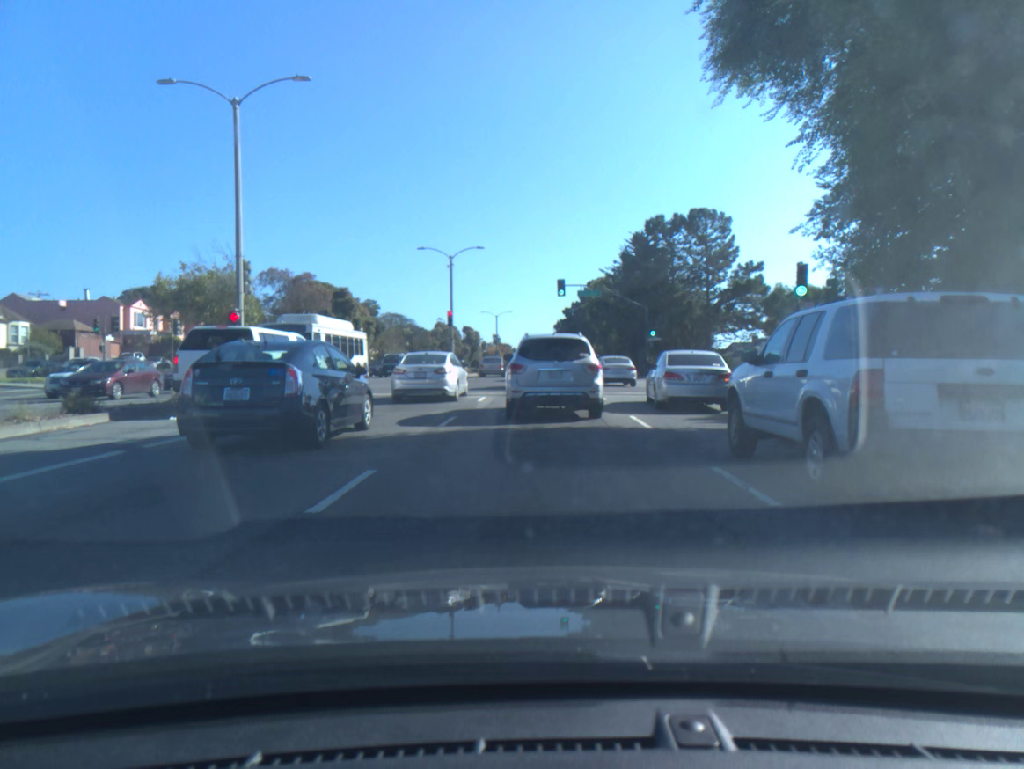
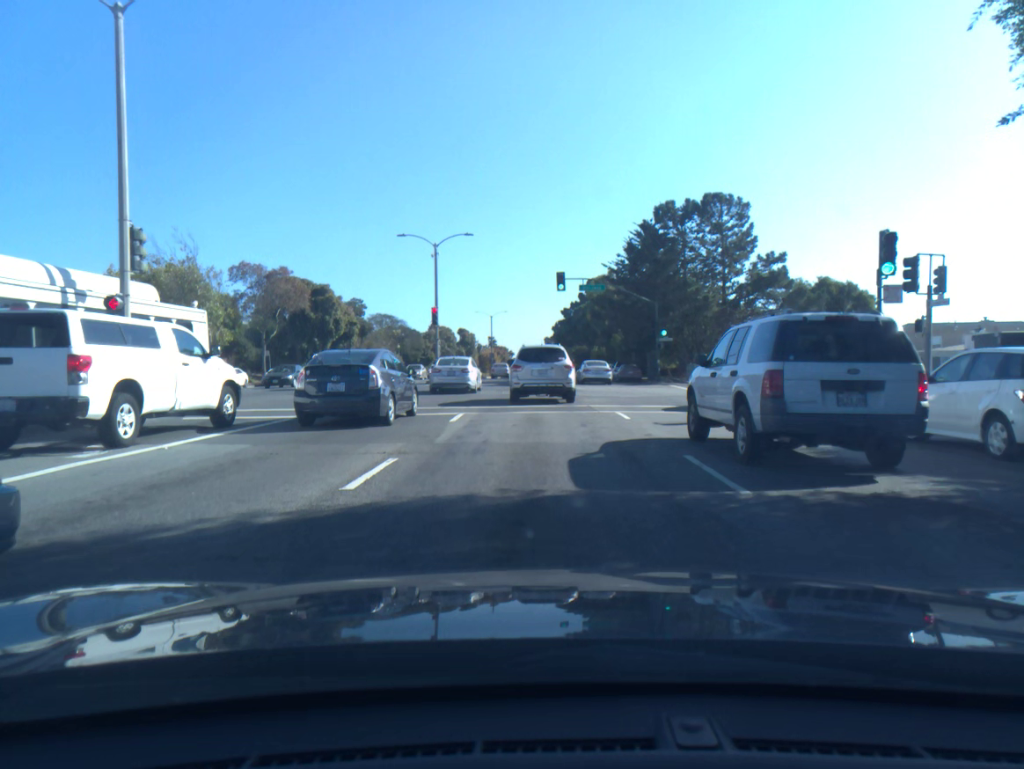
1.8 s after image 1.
(0.0, +6.4) m; 0°
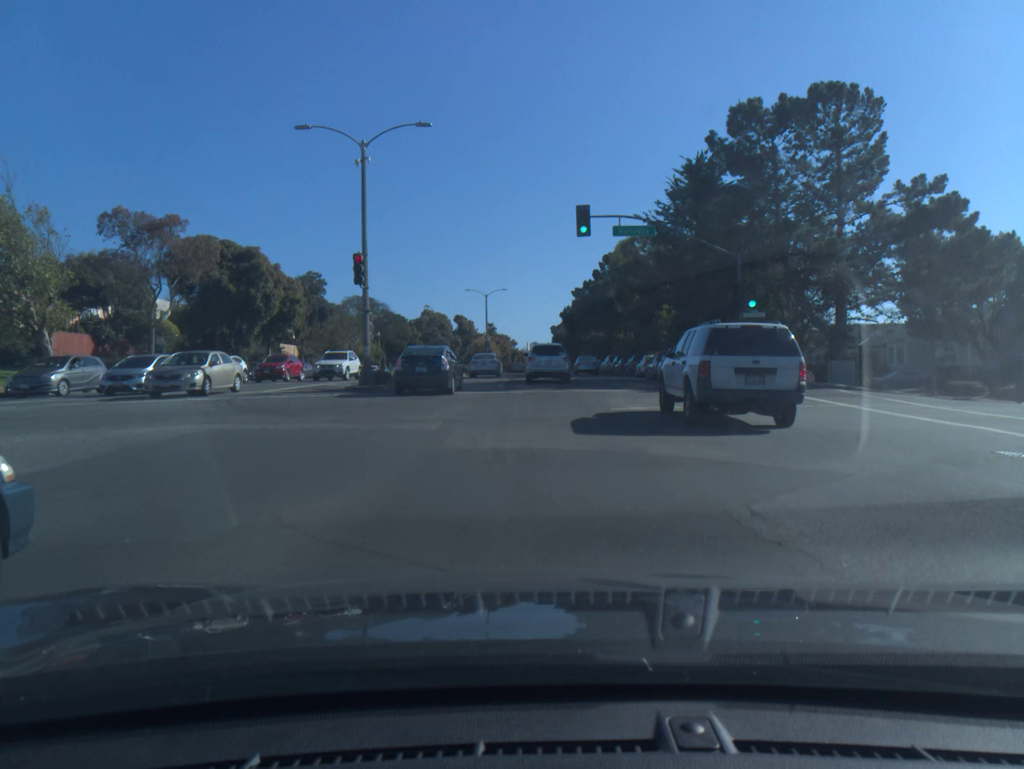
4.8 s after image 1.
(-0.2, +20.7) m; -1°
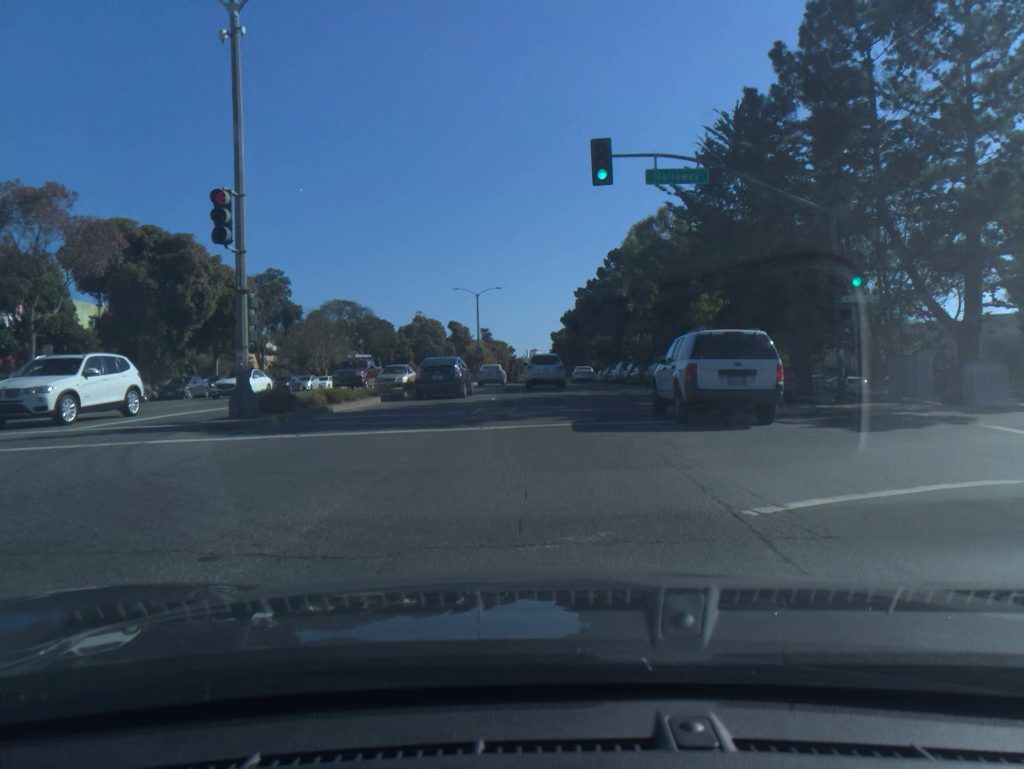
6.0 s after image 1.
(0.0, +11.3) m; 0°
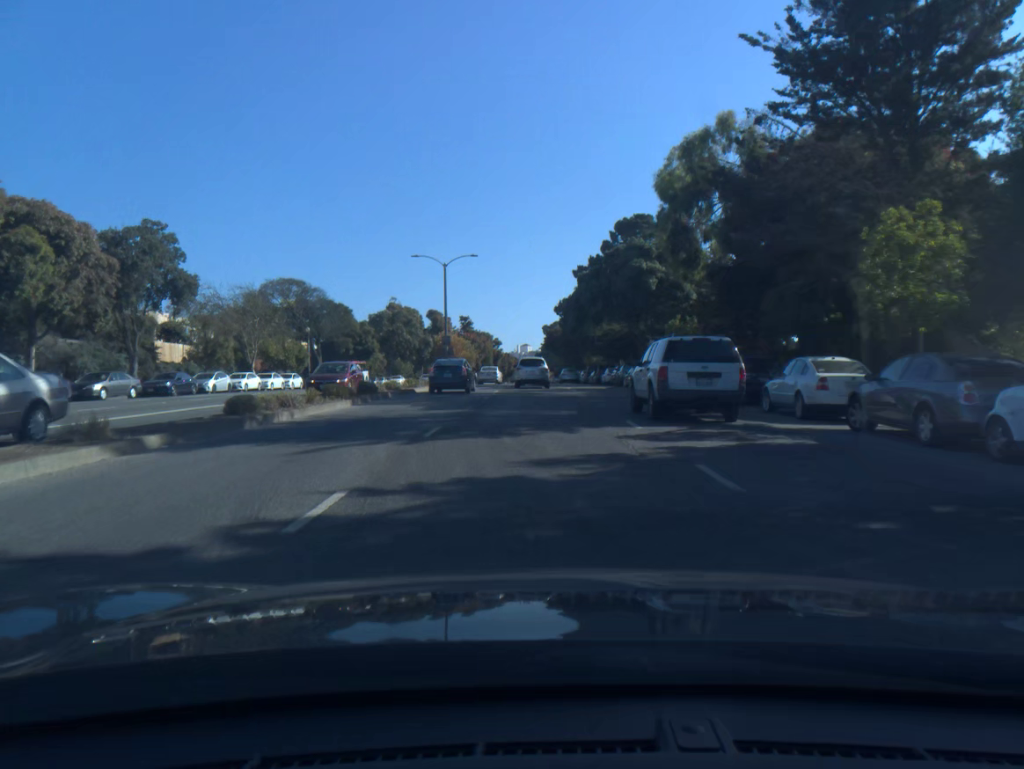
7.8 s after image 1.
(+0.1, +19.5) m; +1°
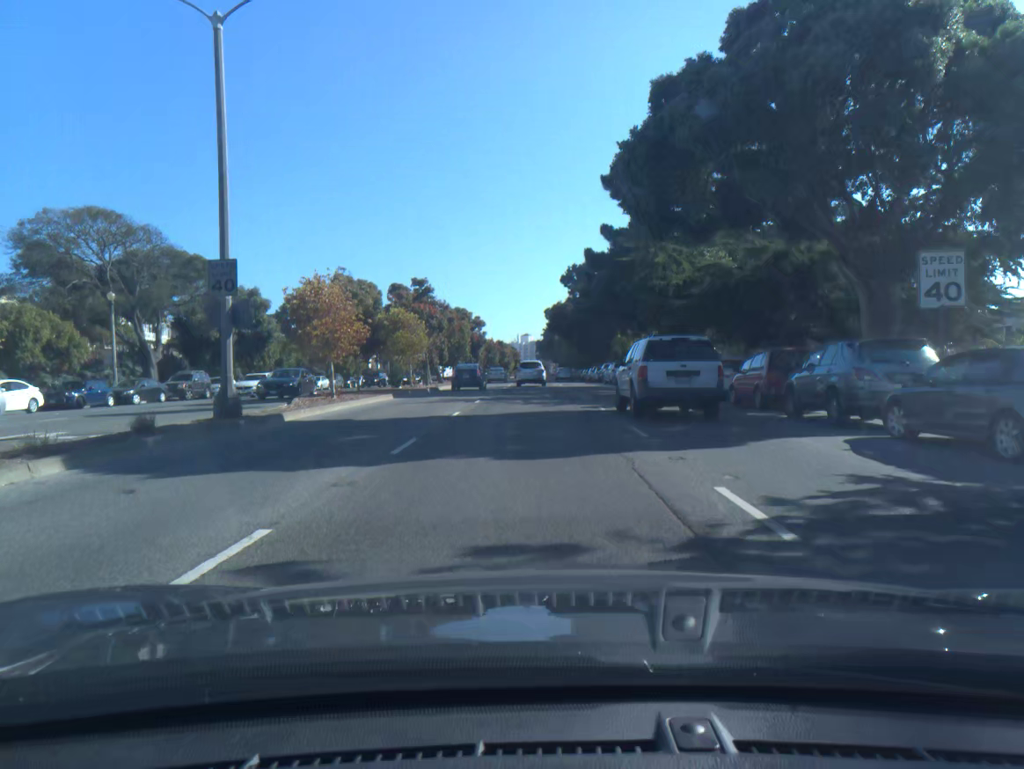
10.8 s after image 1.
(0.0, +38.2) m; 0°
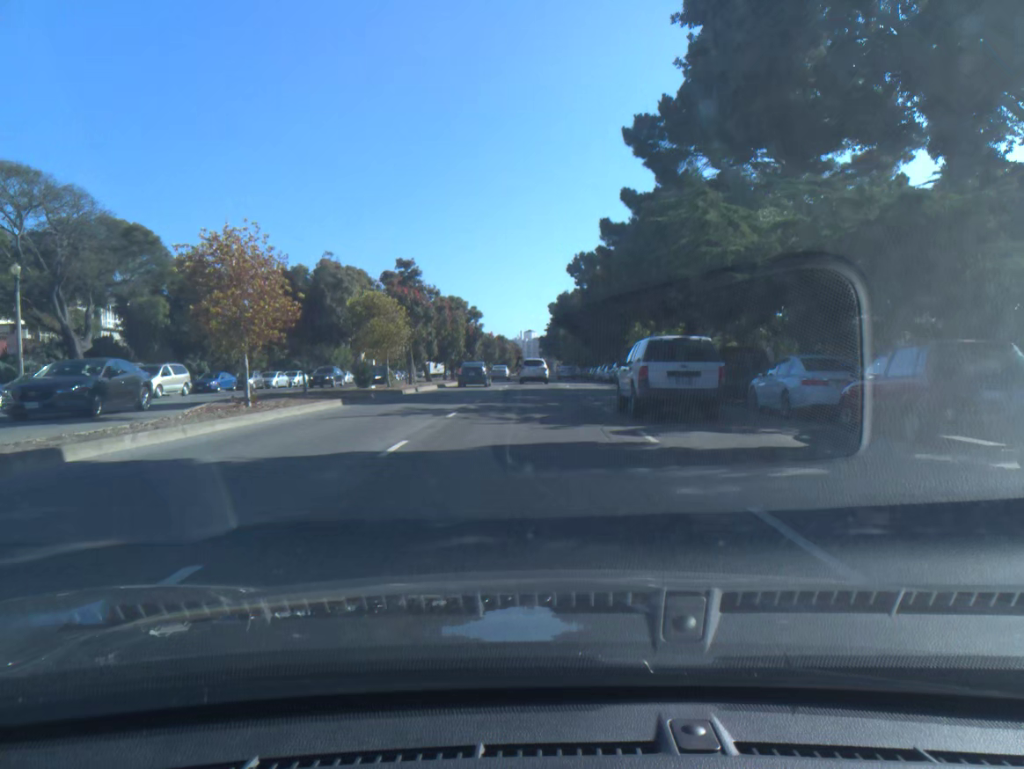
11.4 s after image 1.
(0.0, +8.3) m; 0°
